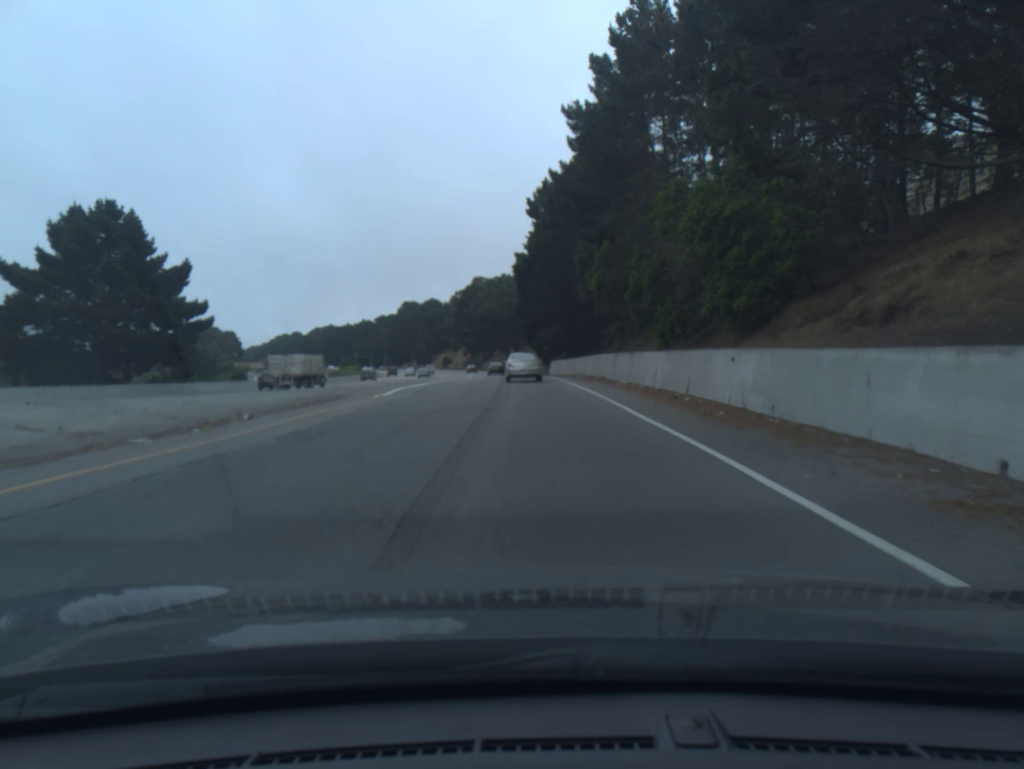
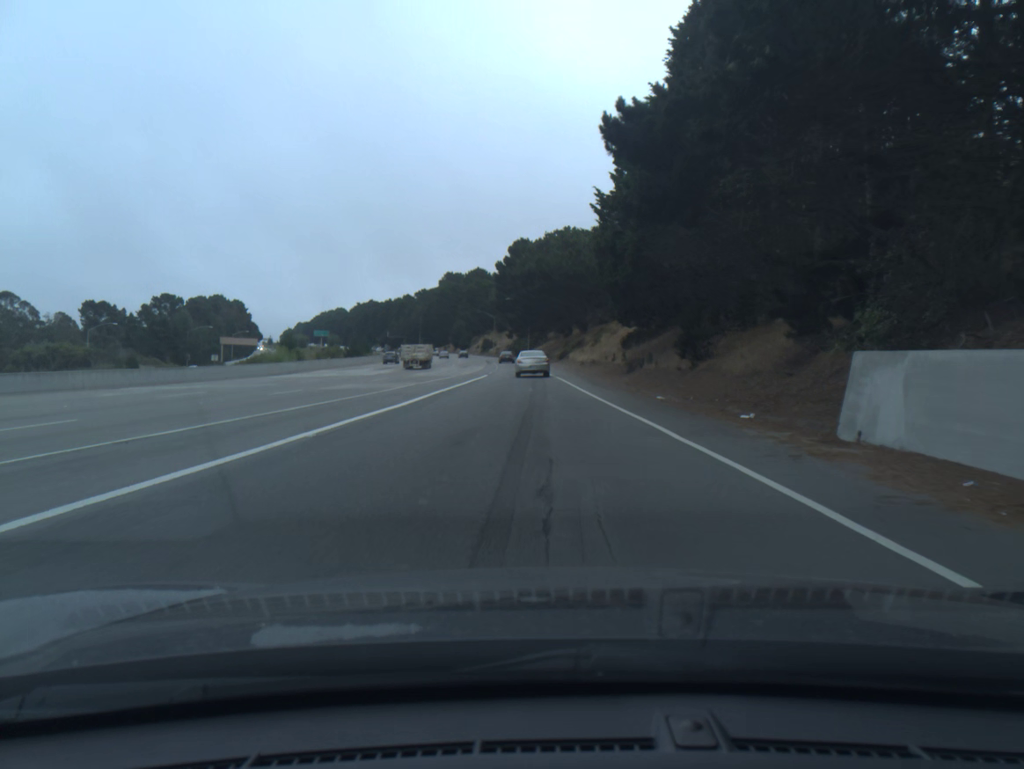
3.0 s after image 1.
(-2.5, +64.1) m; -4°
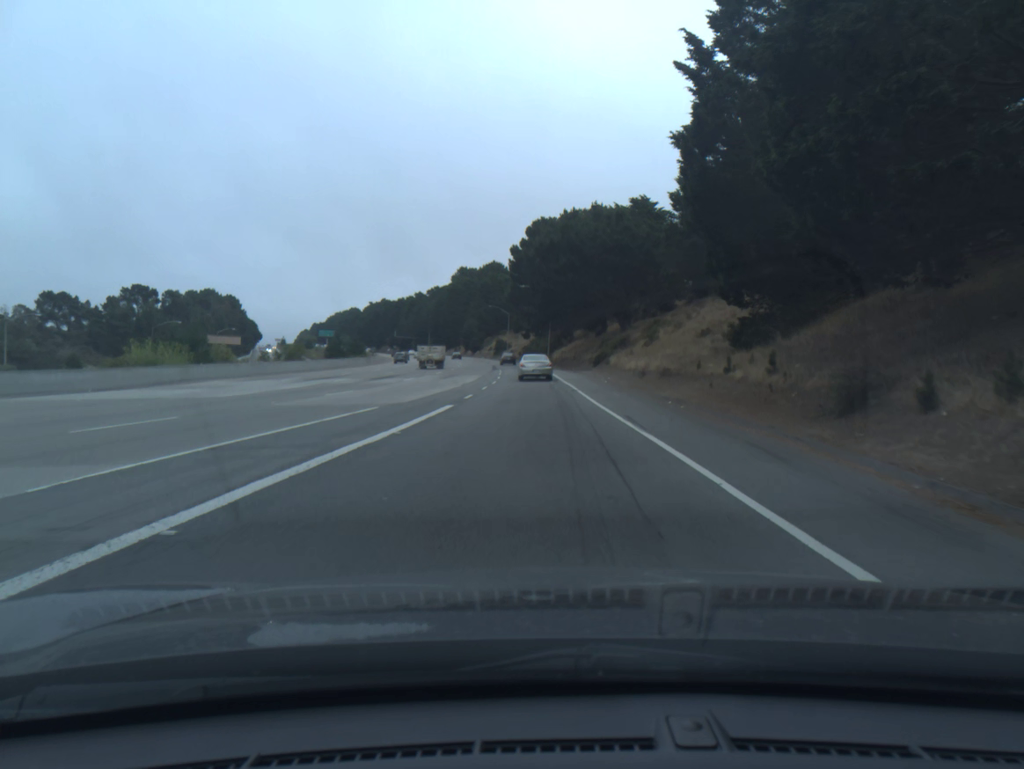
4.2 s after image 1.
(-0.4, +28.8) m; -2°
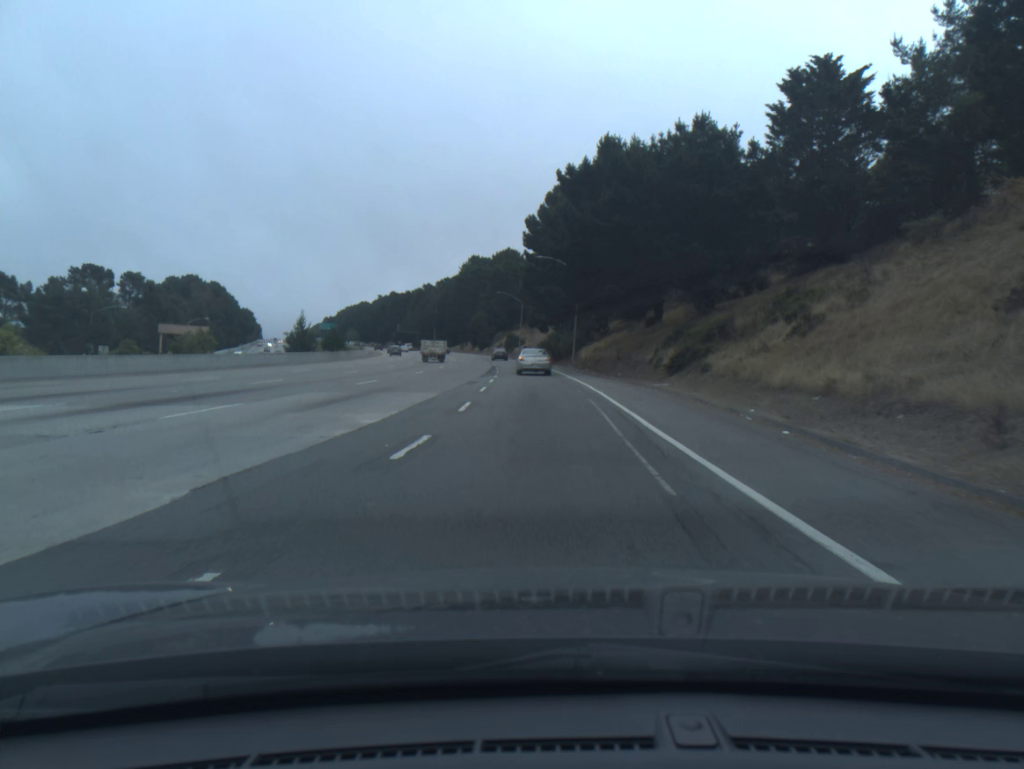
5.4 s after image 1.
(-0.3, +29.5) m; -1°
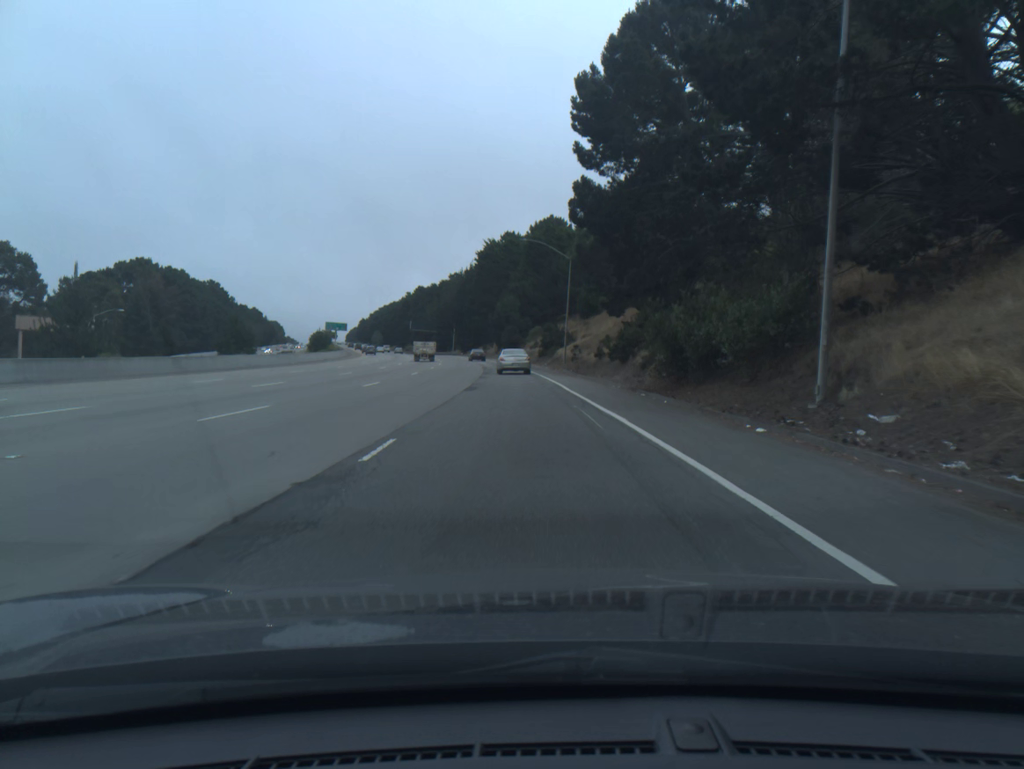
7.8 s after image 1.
(-1.2, +59.1) m; -3°
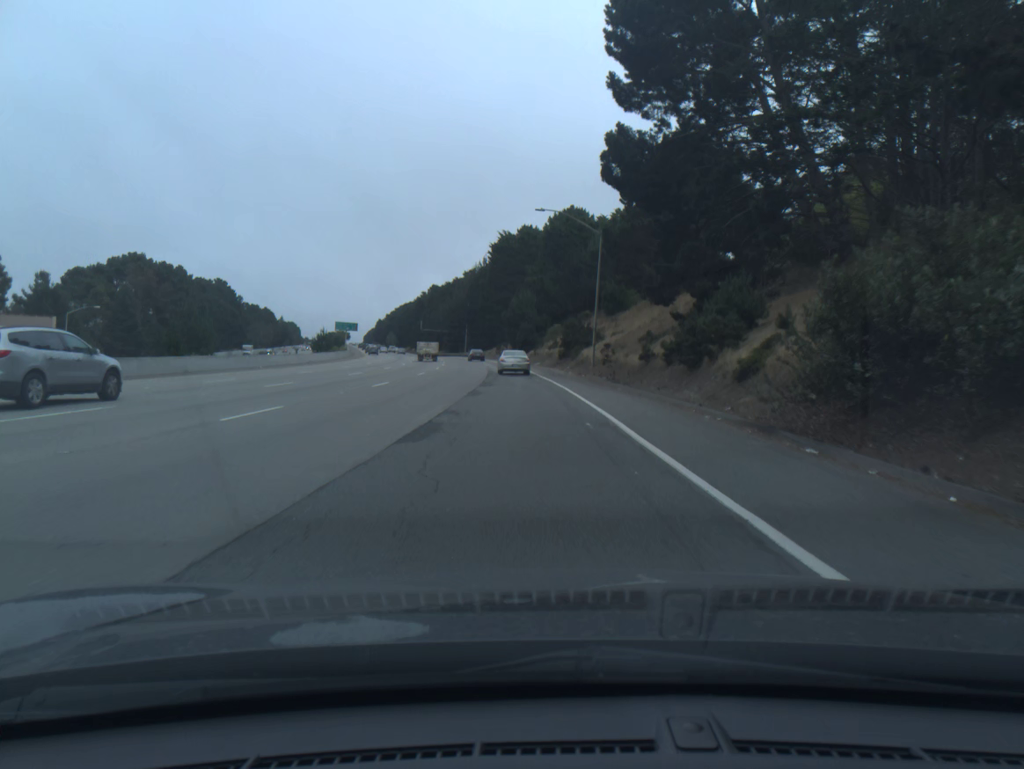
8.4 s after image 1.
(-0.2, +14.4) m; -1°
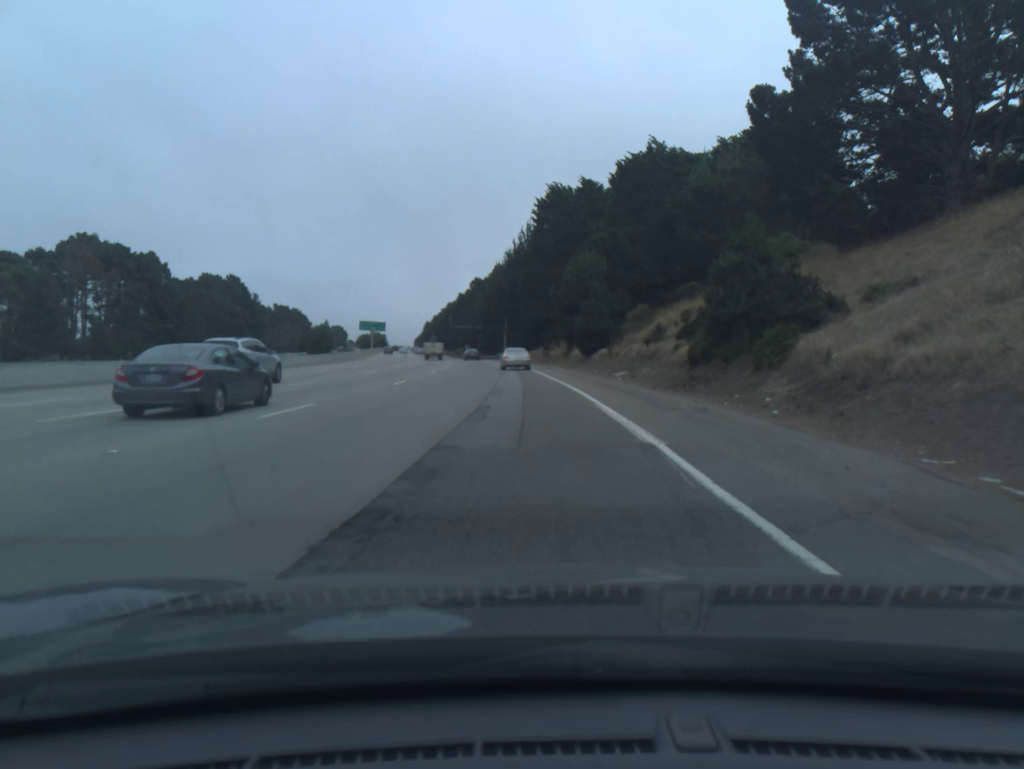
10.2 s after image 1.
(-1.4, +44.1) m; -4°
